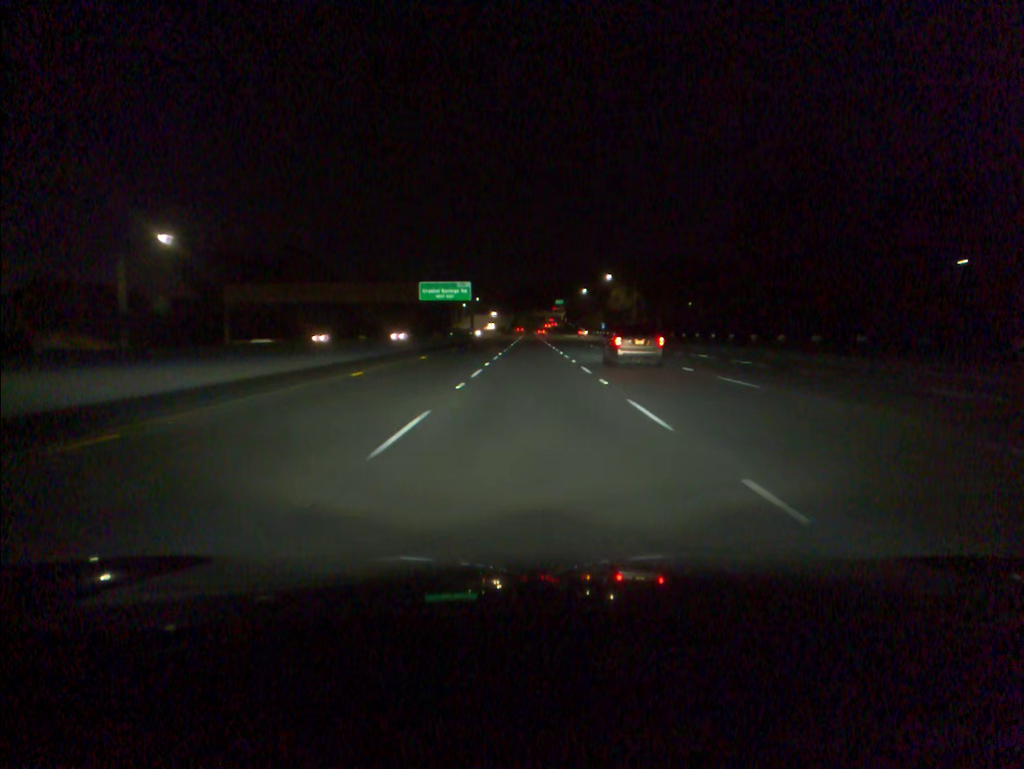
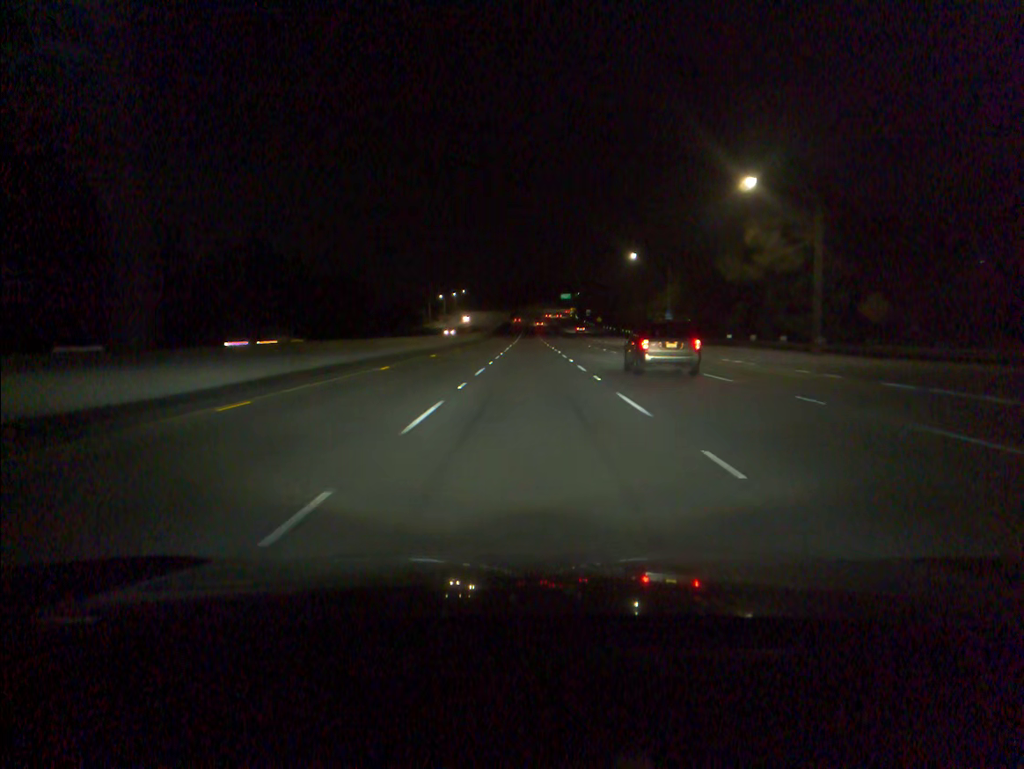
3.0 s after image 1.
(0.0, +97.6) m; 0°
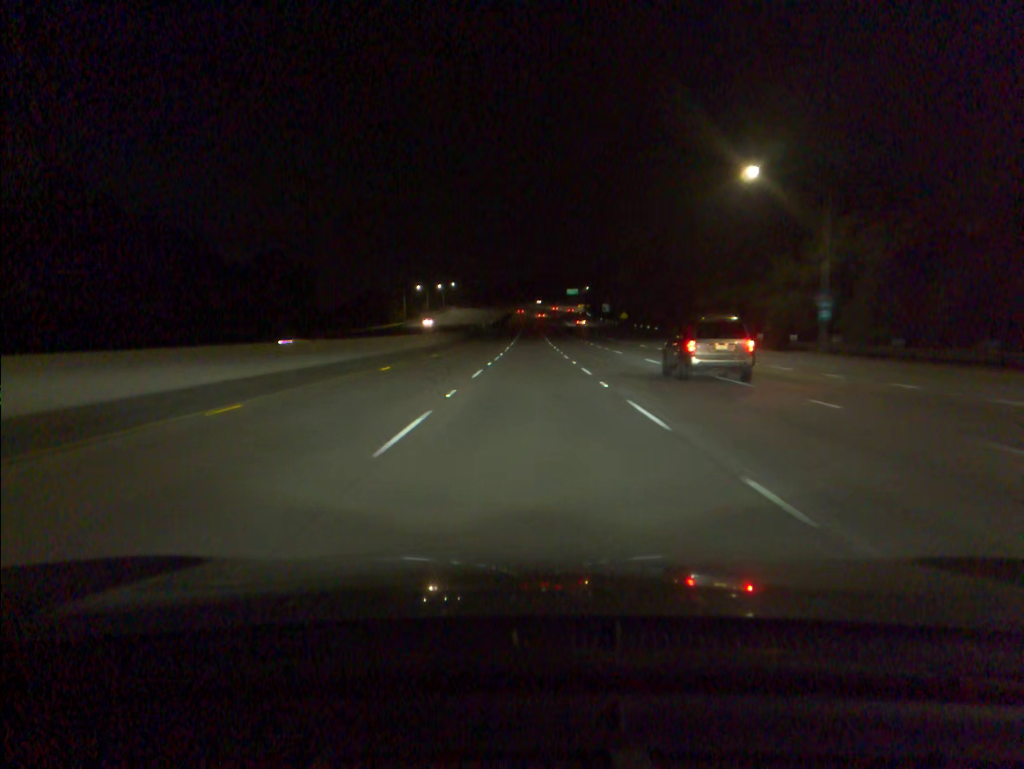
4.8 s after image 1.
(-0.1, +58.7) m; 0°
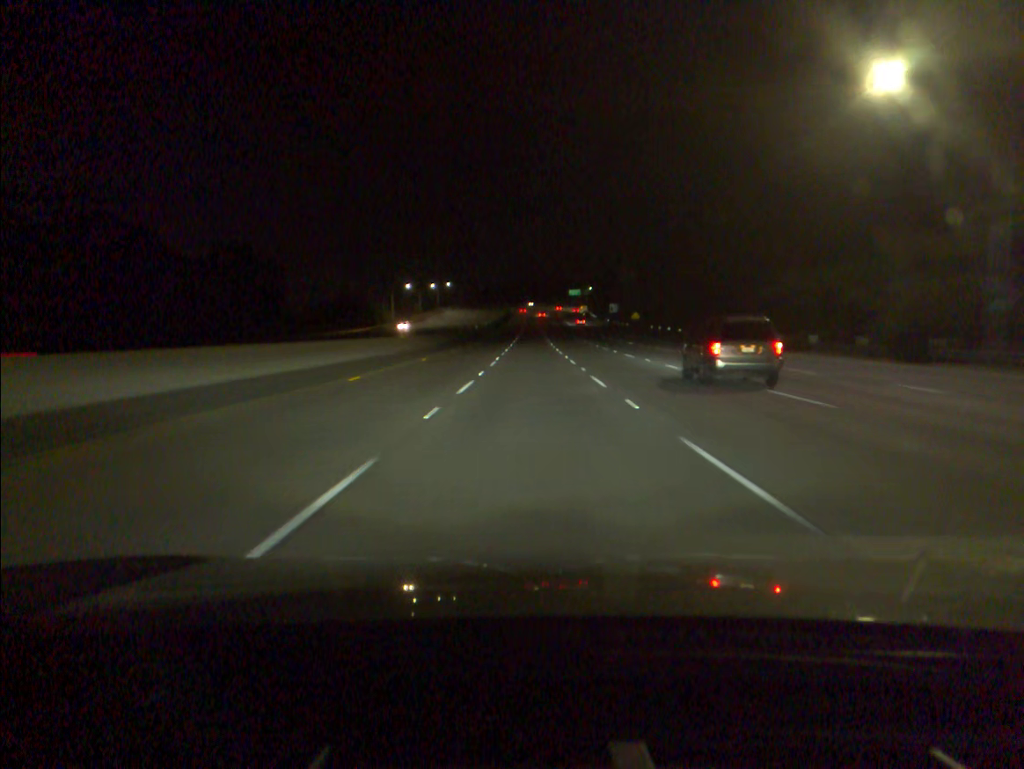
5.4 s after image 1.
(0.0, +19.6) m; 0°
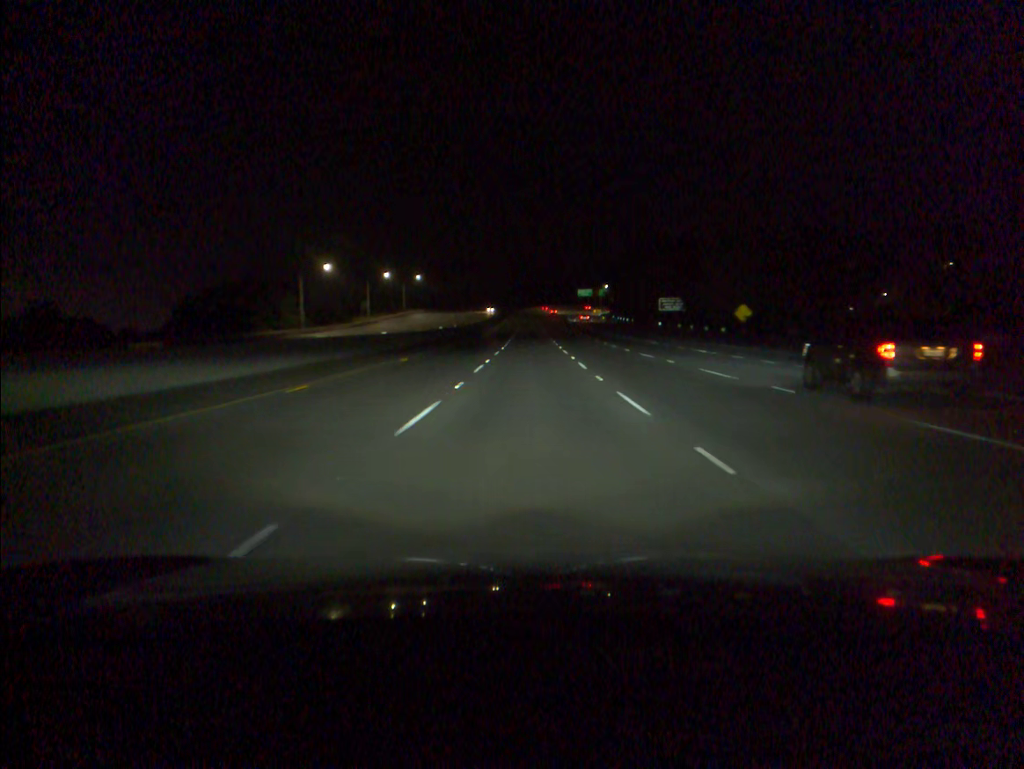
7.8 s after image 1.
(+0.1, +78.4) m; 0°
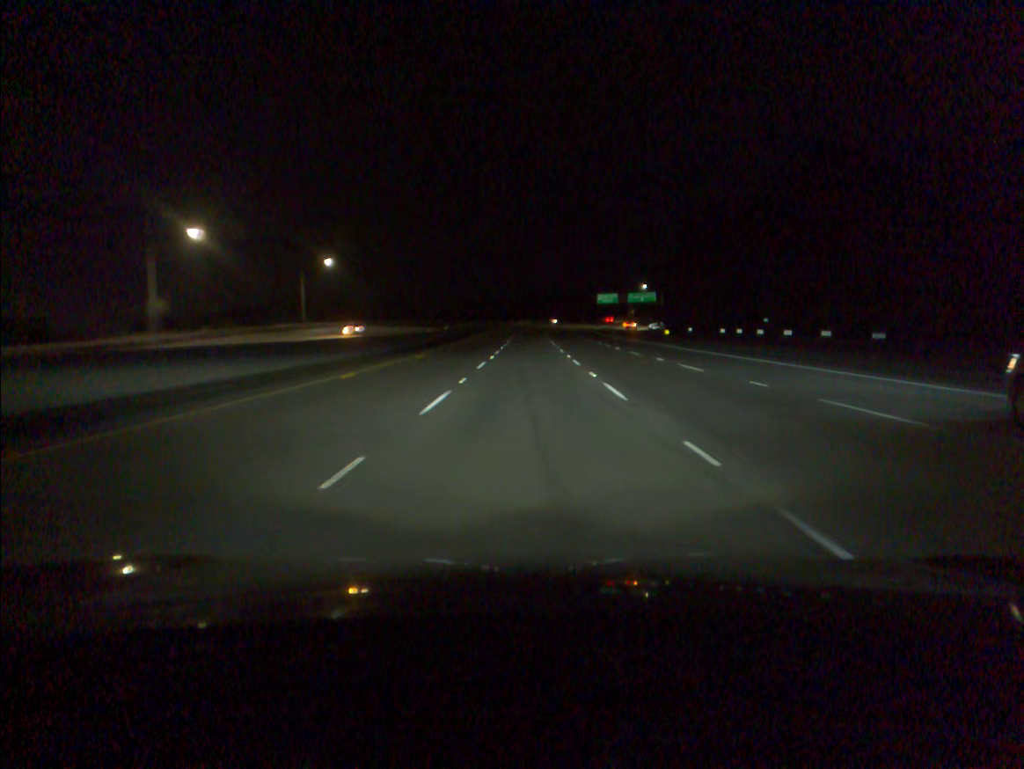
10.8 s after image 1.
(+0.1, +97.0) m; 0°
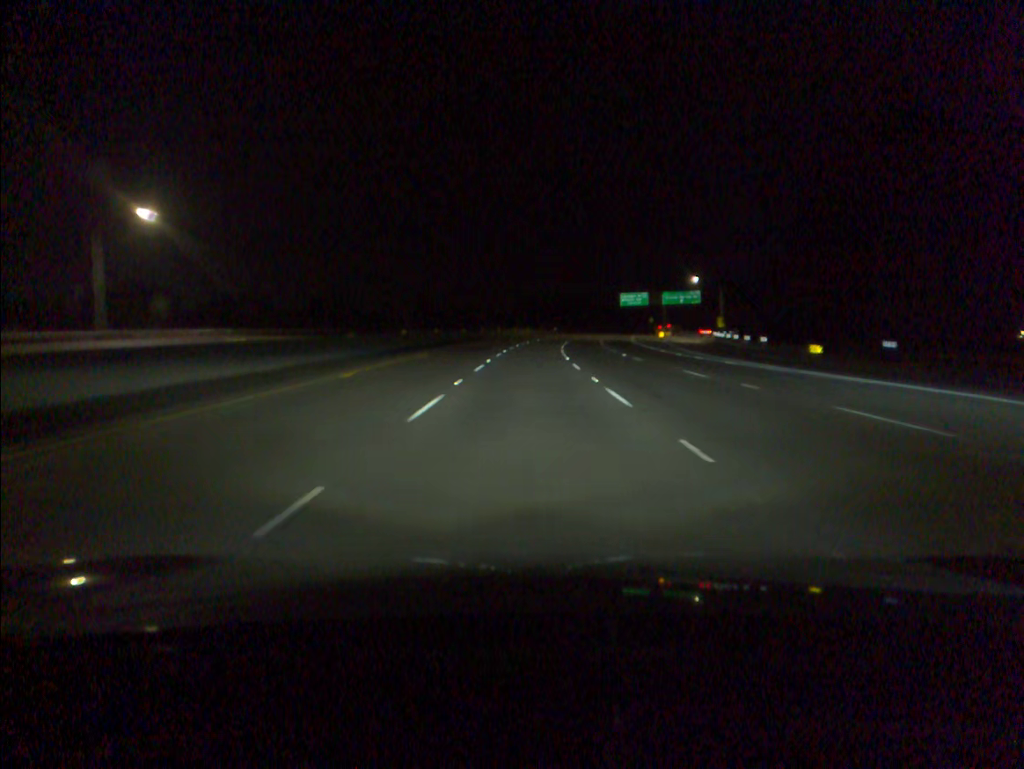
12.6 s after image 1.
(0.0, +58.0) m; 0°
